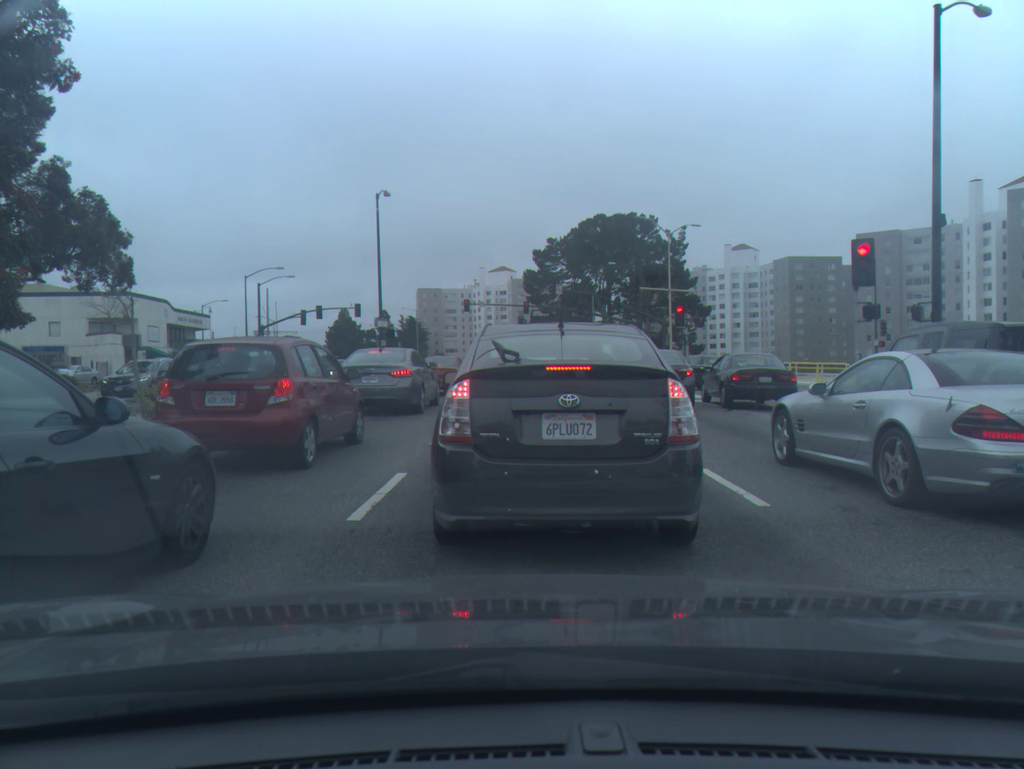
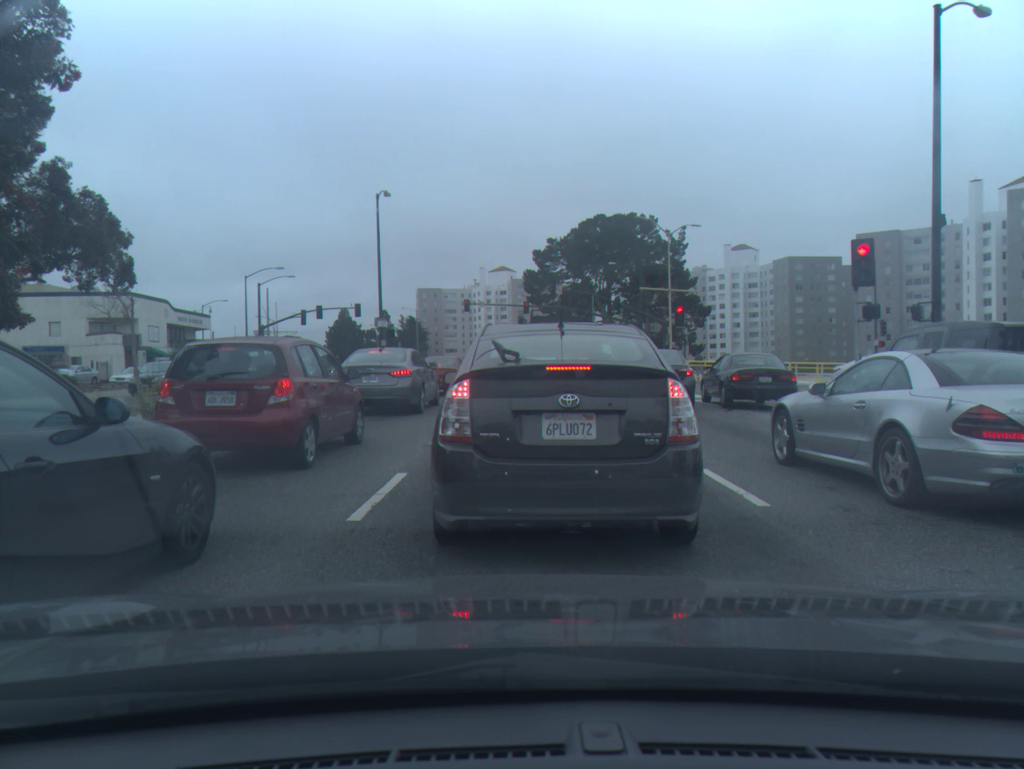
(0.0, 0.0) m; 0°
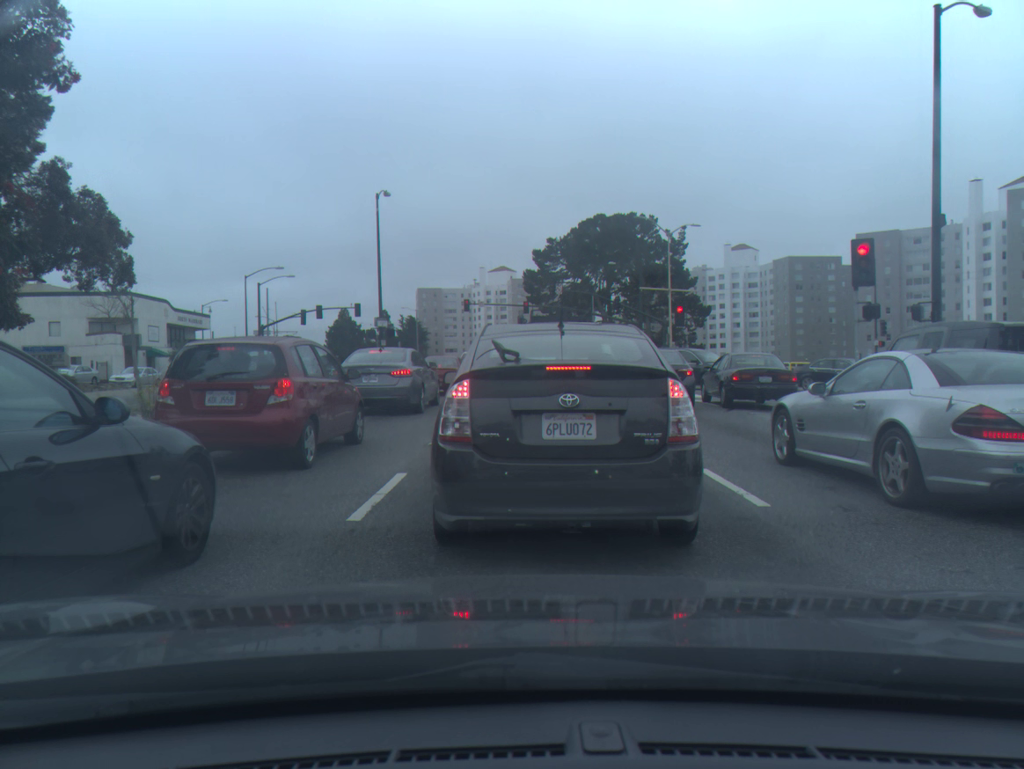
(0.0, 0.0) m; 0°
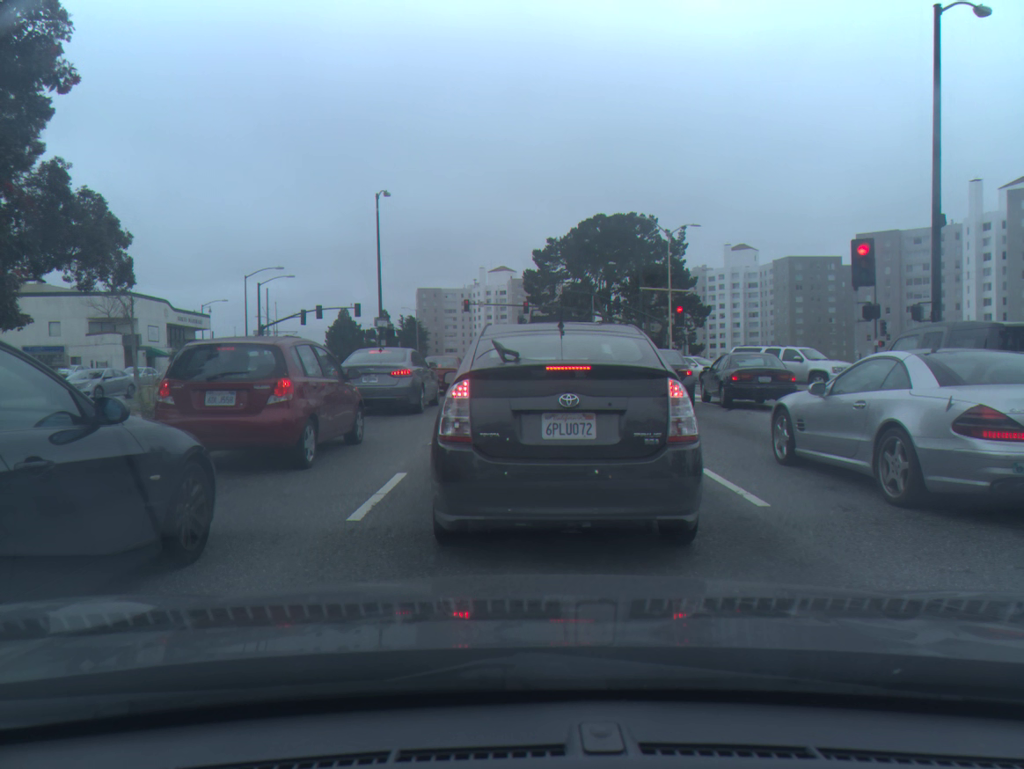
(0.0, 0.0) m; 0°
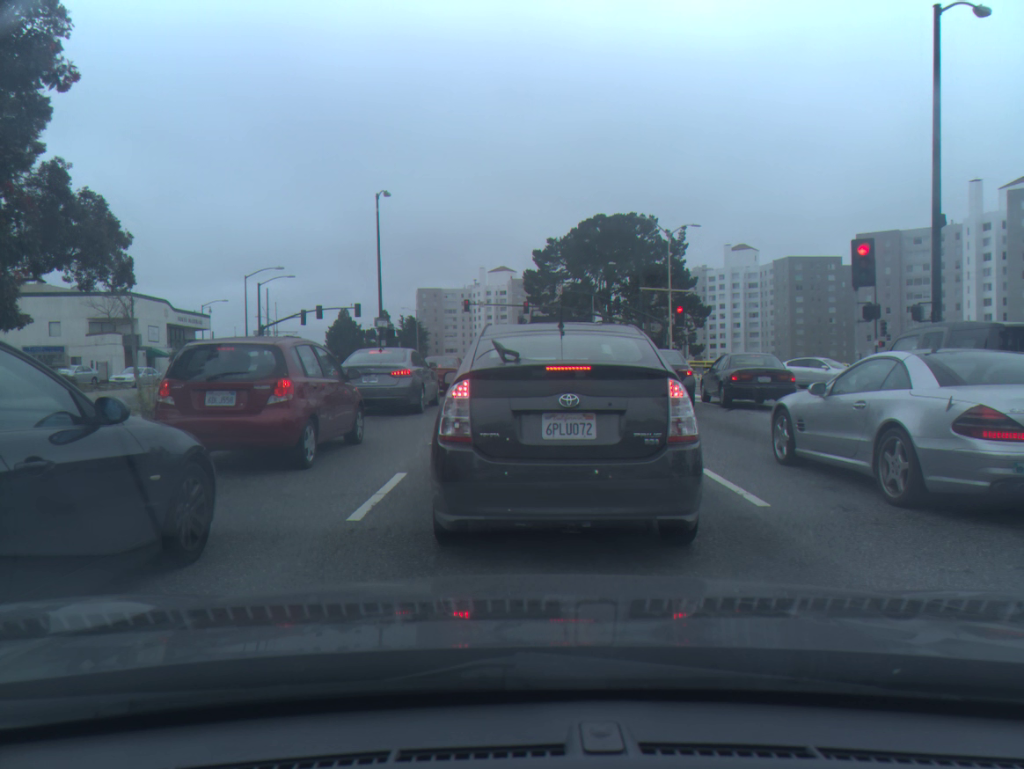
(0.0, 0.0) m; 0°
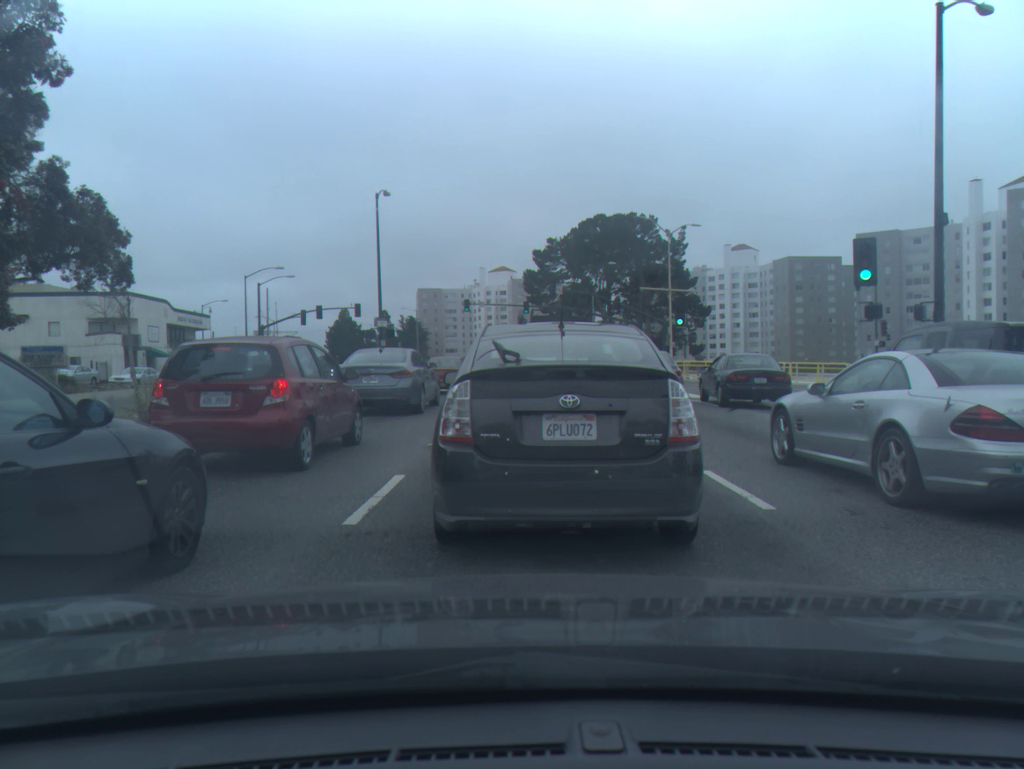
(0.0, +0.1) m; 0°
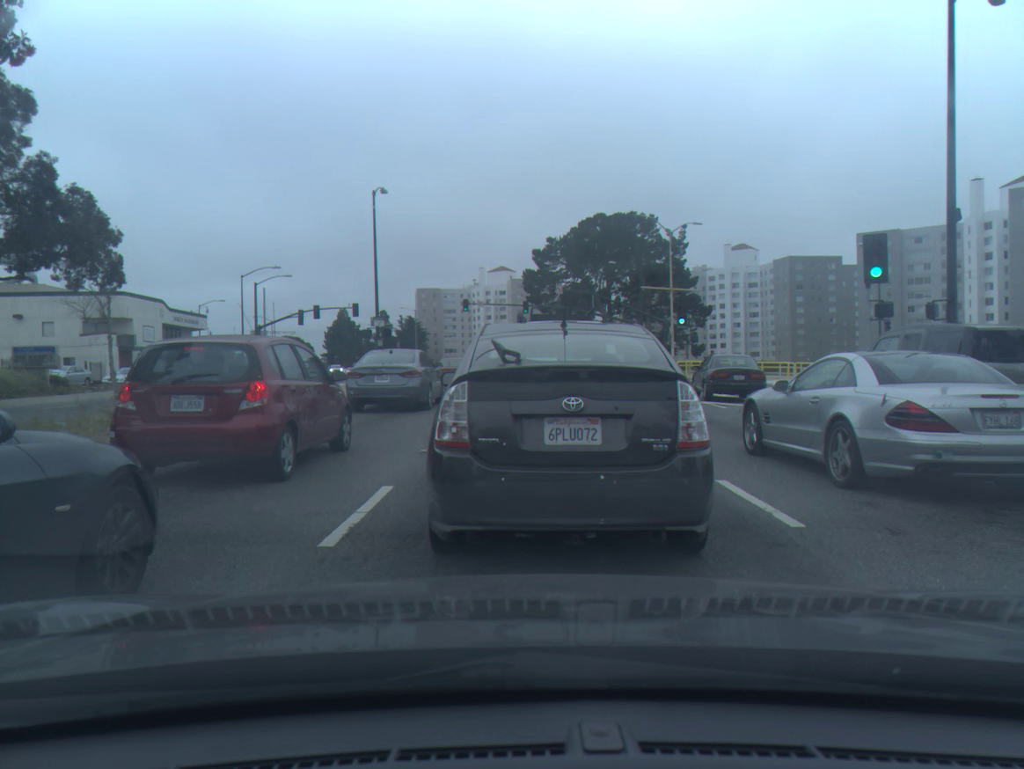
(0.0, +0.6) m; 0°
